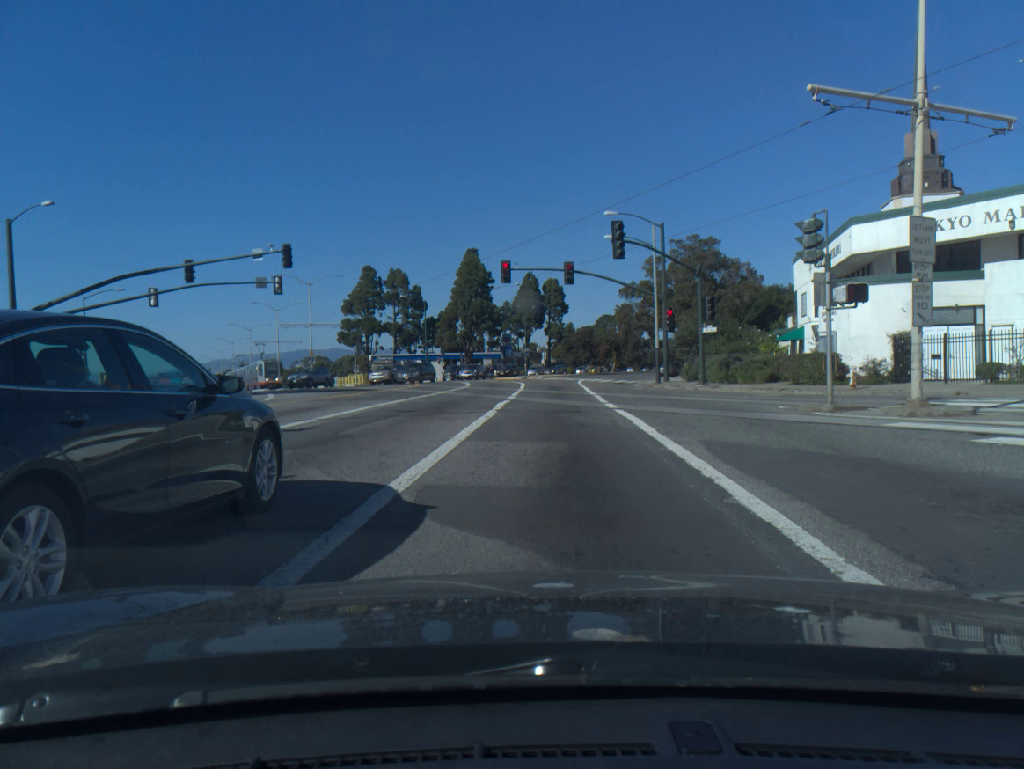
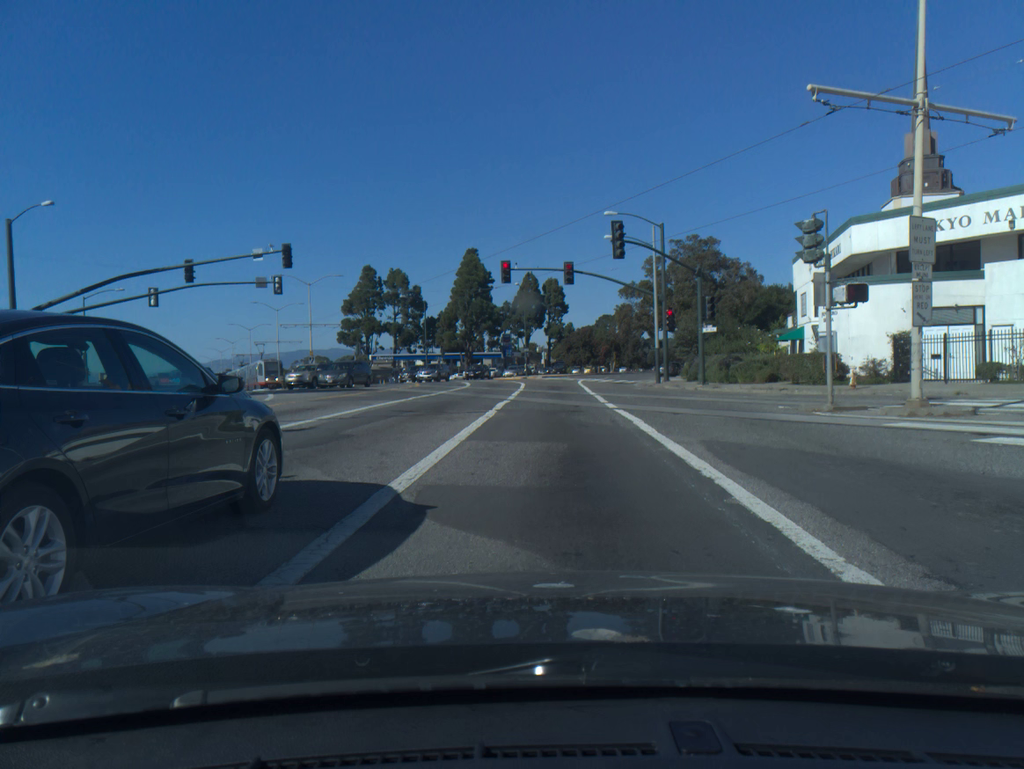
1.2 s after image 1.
(0.0, 0.0) m; 0°
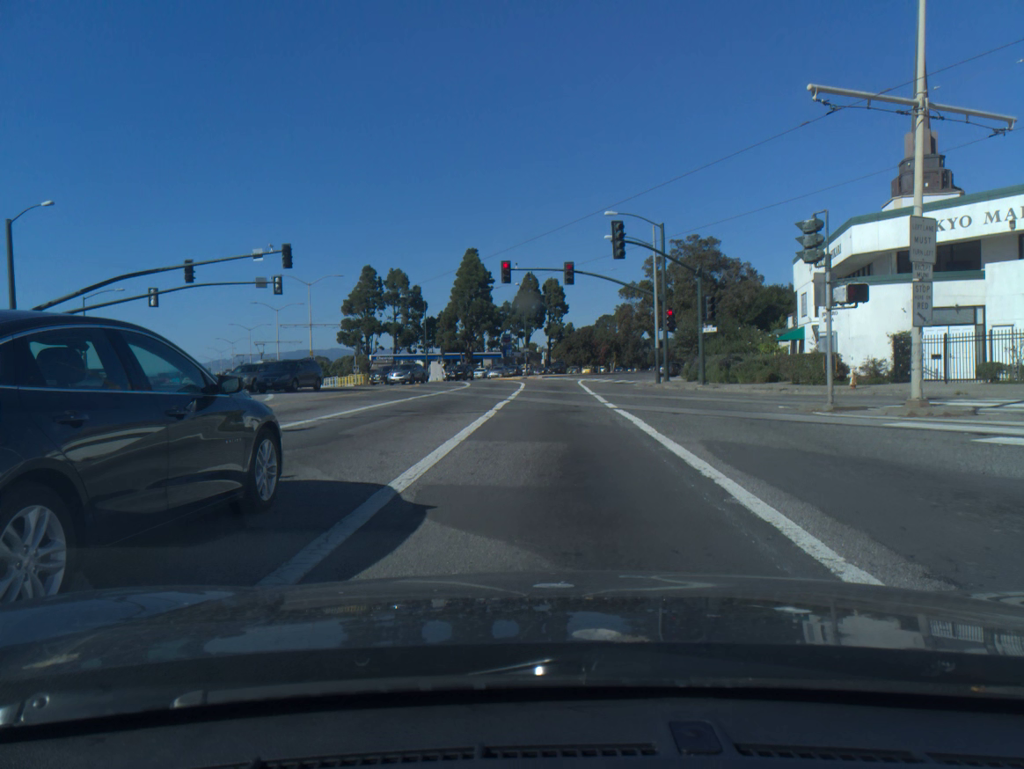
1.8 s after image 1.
(0.0, 0.0) m; 0°
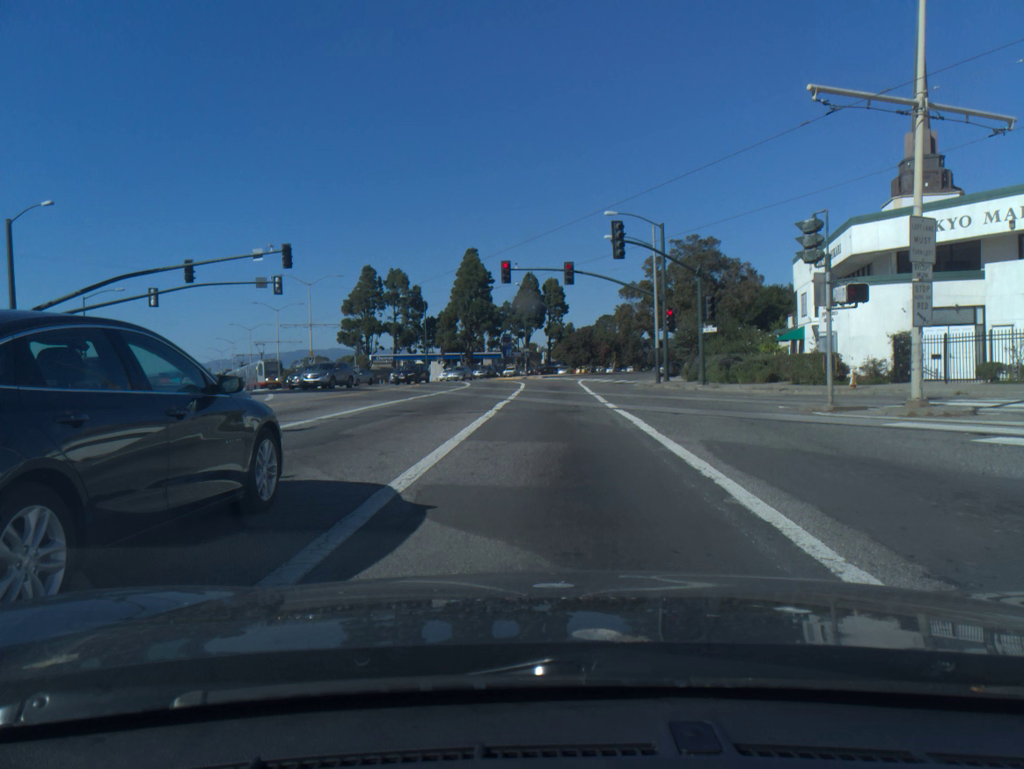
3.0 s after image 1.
(0.0, 0.0) m; 0°
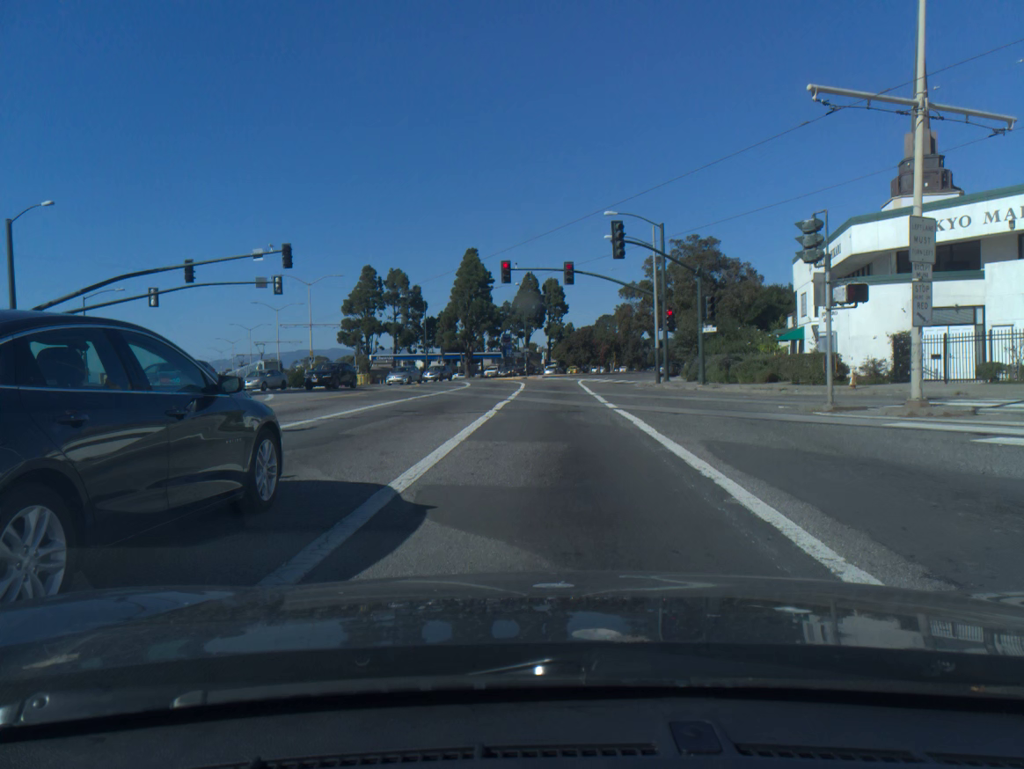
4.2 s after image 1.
(0.0, 0.0) m; 0°
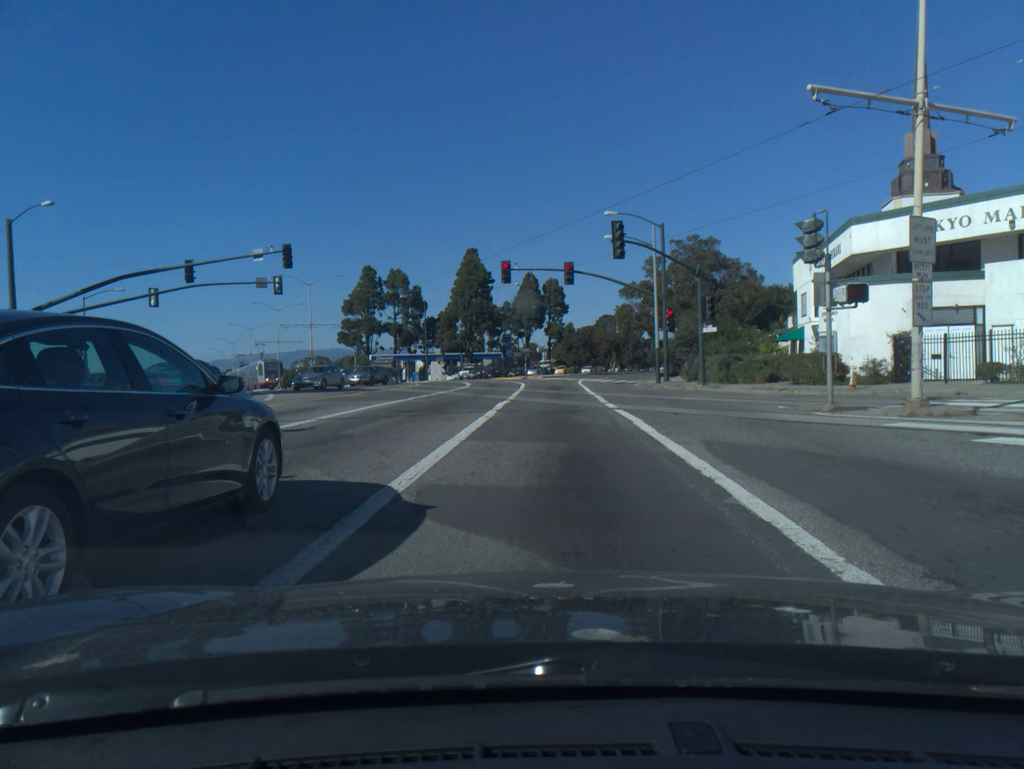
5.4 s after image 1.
(0.0, 0.0) m; 0°
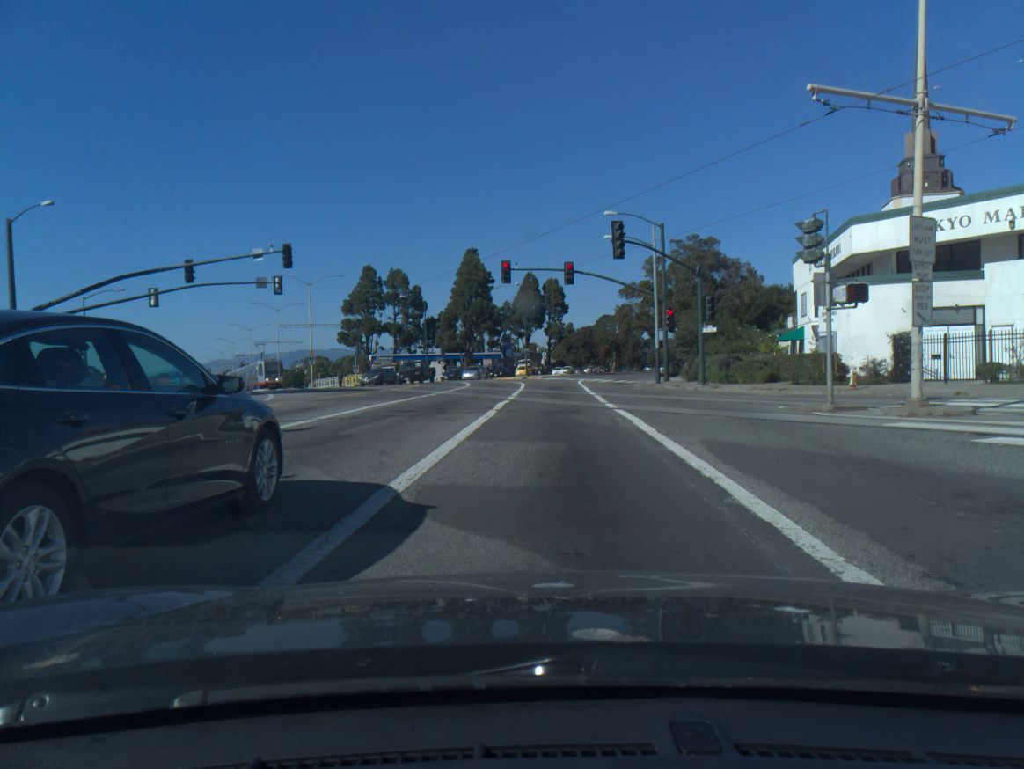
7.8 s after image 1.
(0.0, 0.0) m; 0°
